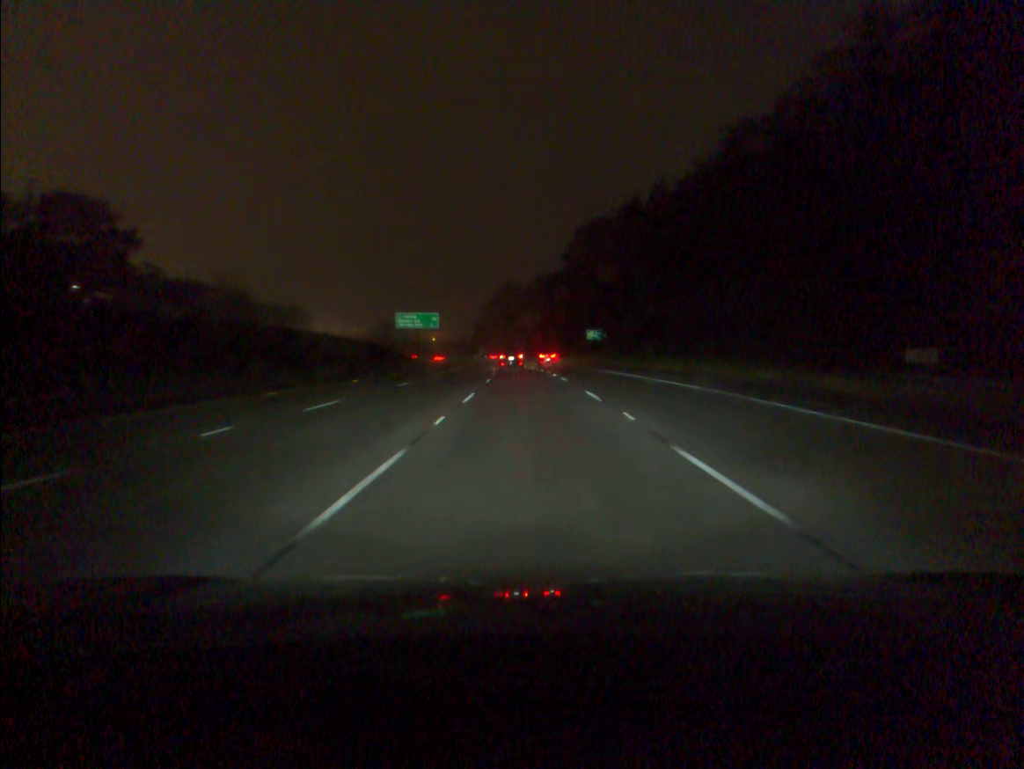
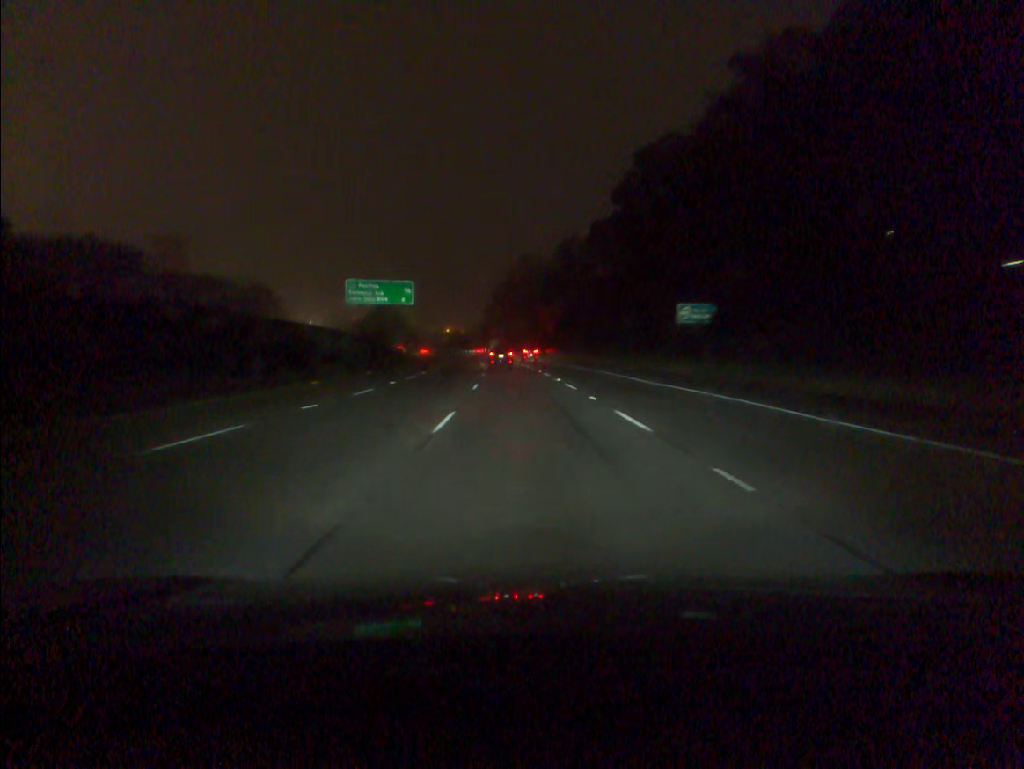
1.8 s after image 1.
(-0.4, +51.1) m; -1°
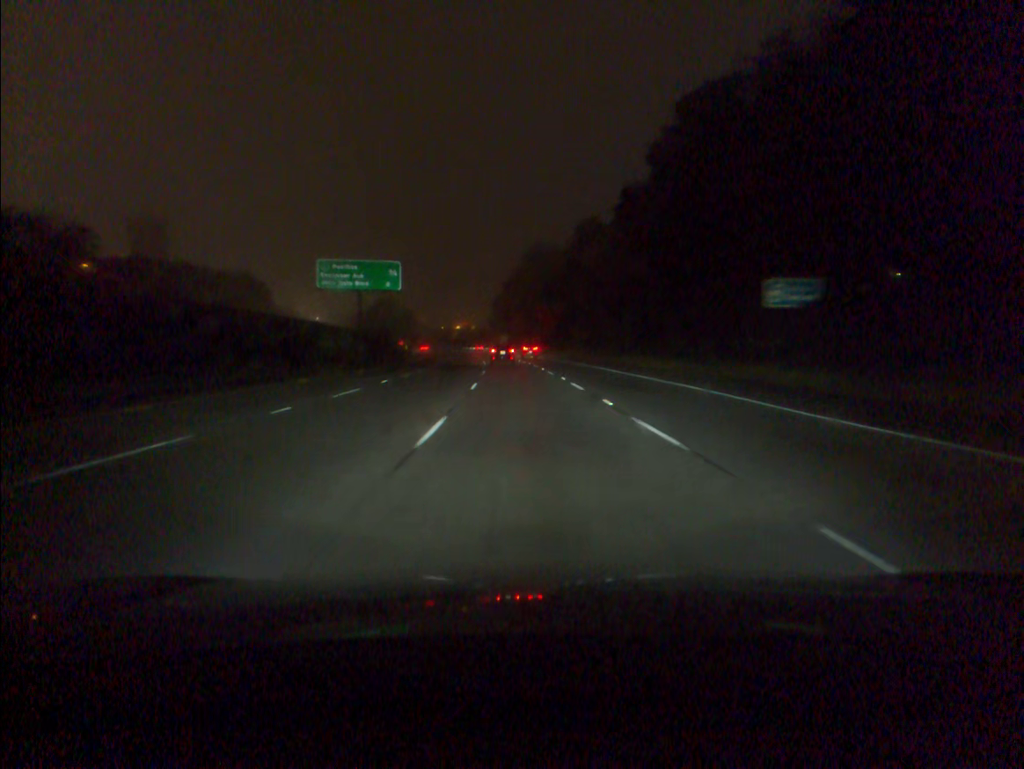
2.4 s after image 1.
(-0.1, +17.1) m; -1°
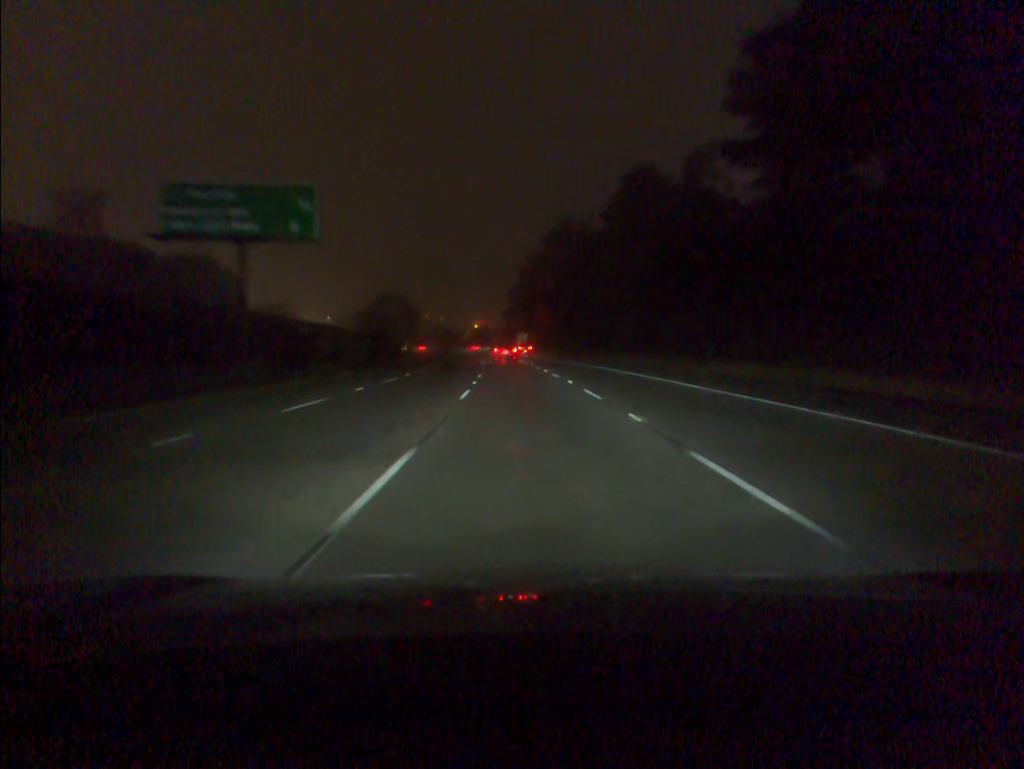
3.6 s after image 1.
(-0.4, +34.2) m; -1°
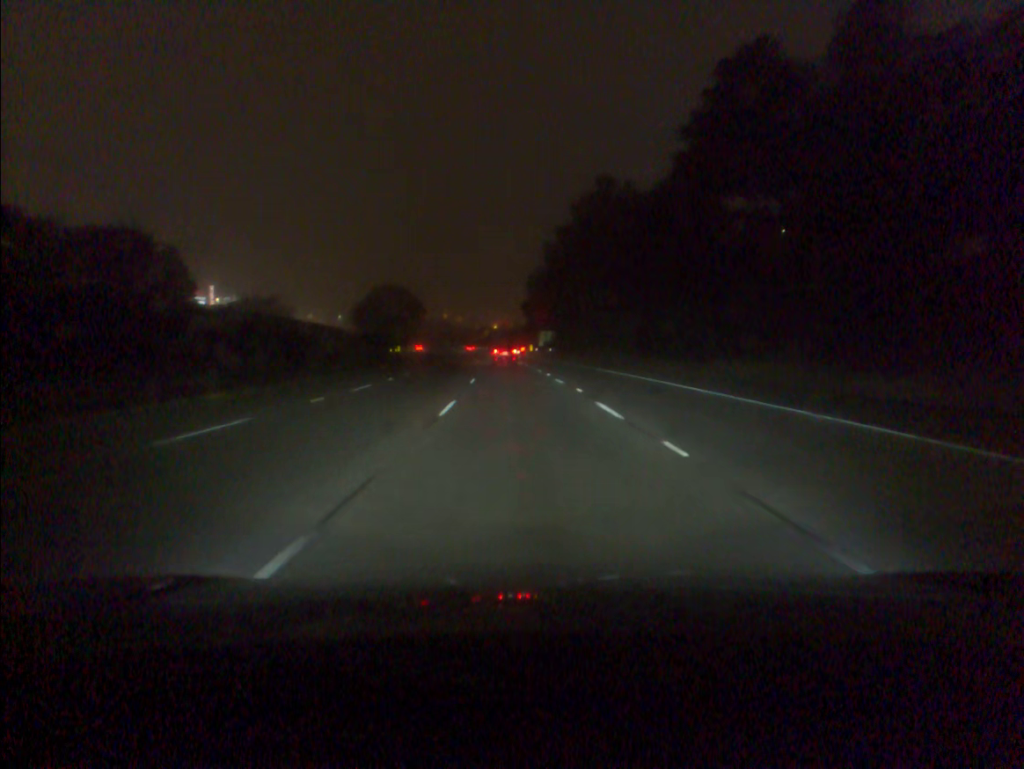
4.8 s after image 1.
(-0.4, +34.2) m; -2°
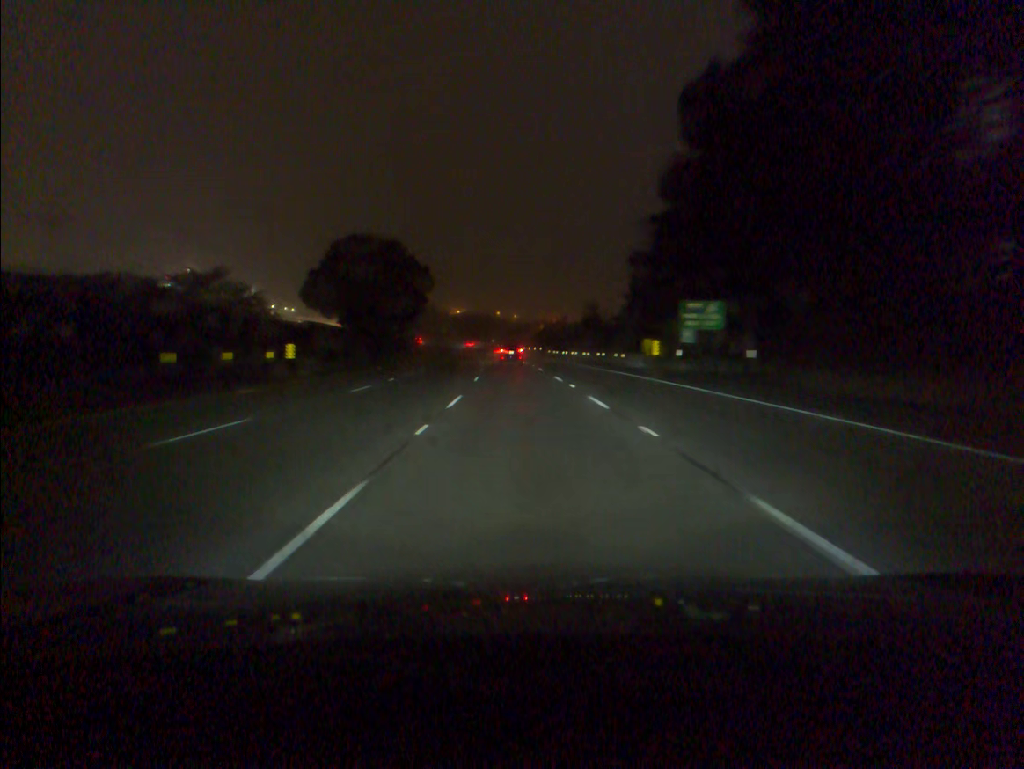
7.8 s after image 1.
(-3.3, +85.4) m; -4°
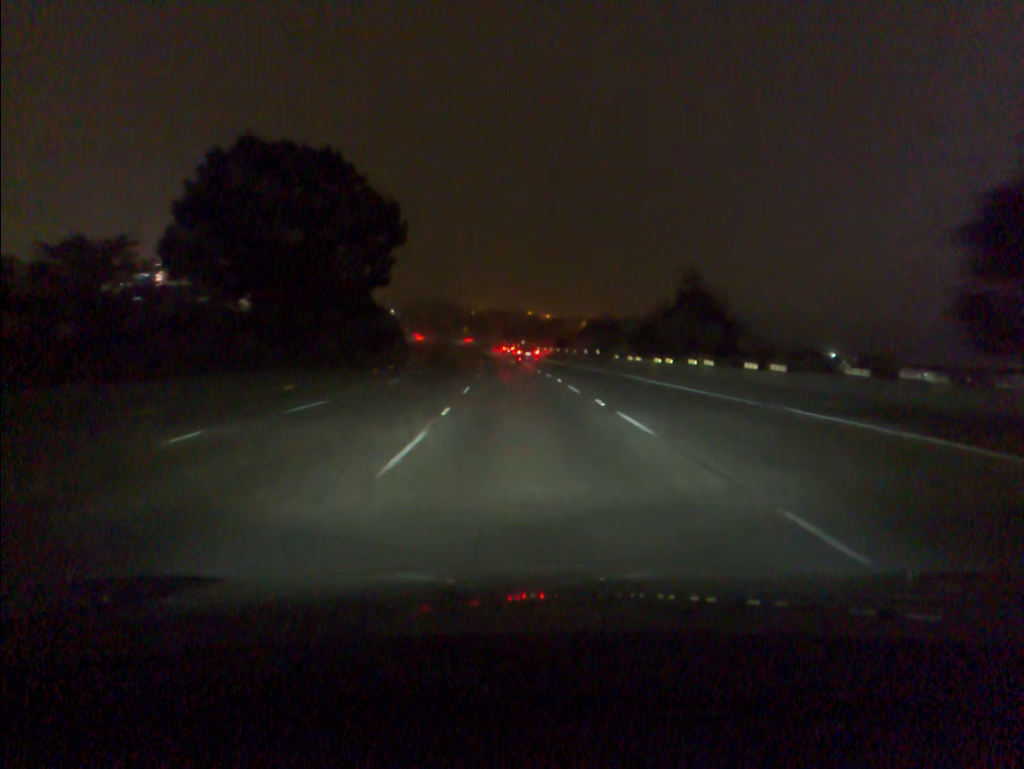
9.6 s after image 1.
(-1.0, +51.2) m; -2°
